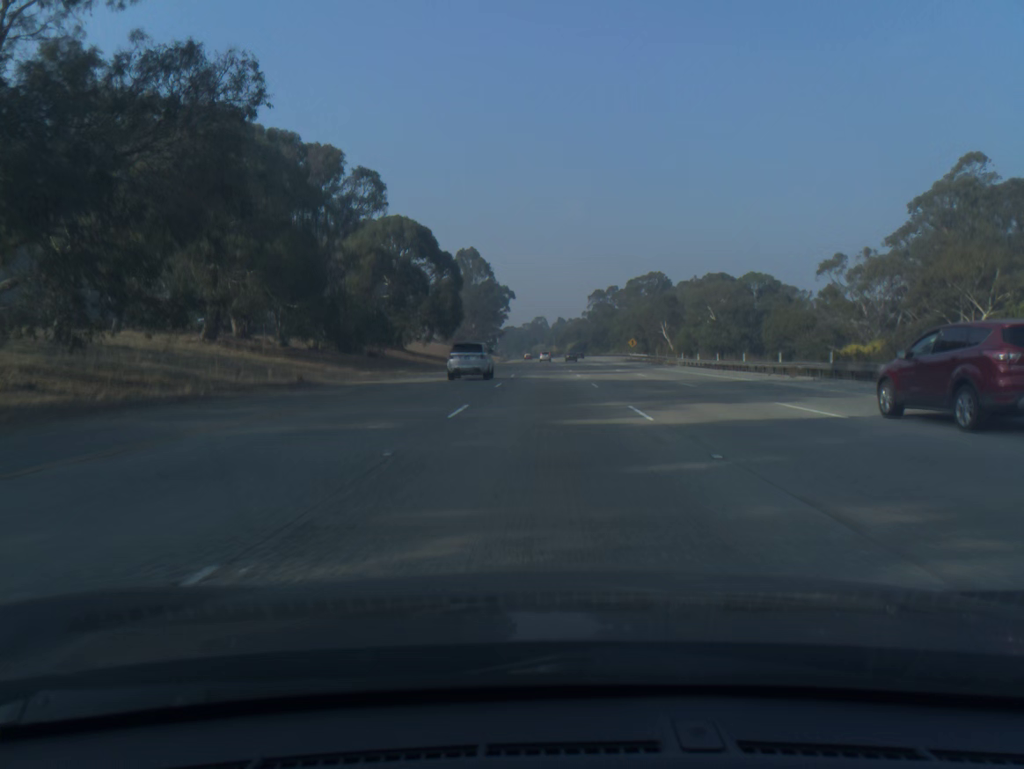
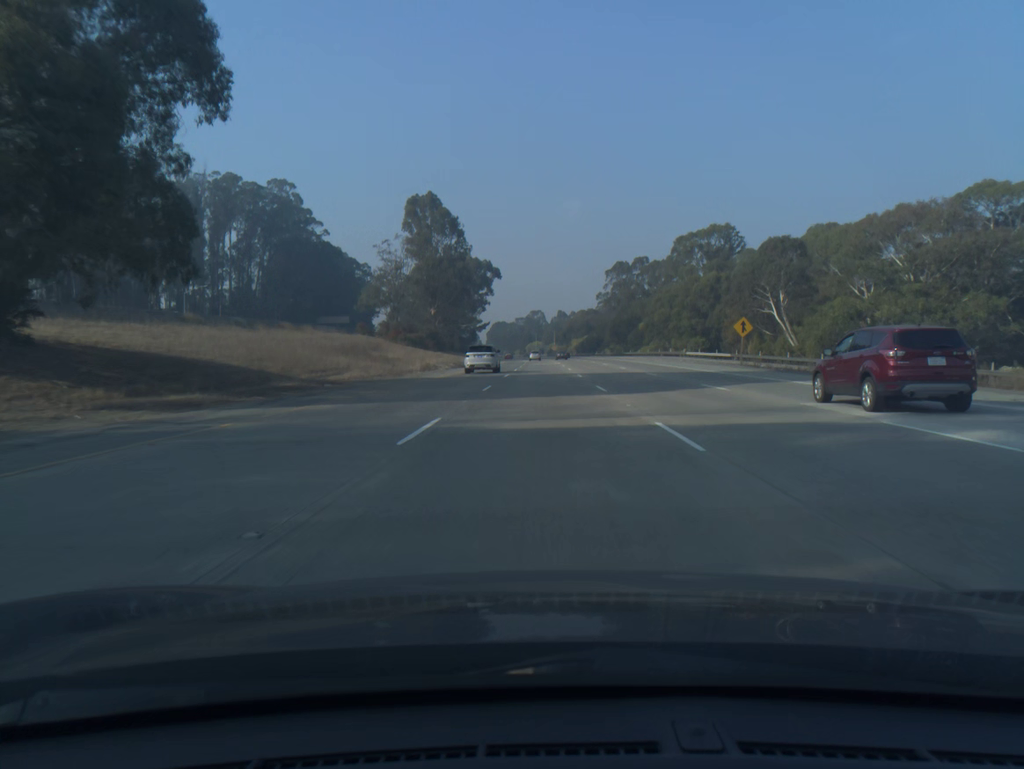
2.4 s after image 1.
(+0.1, +78.4) m; 0°
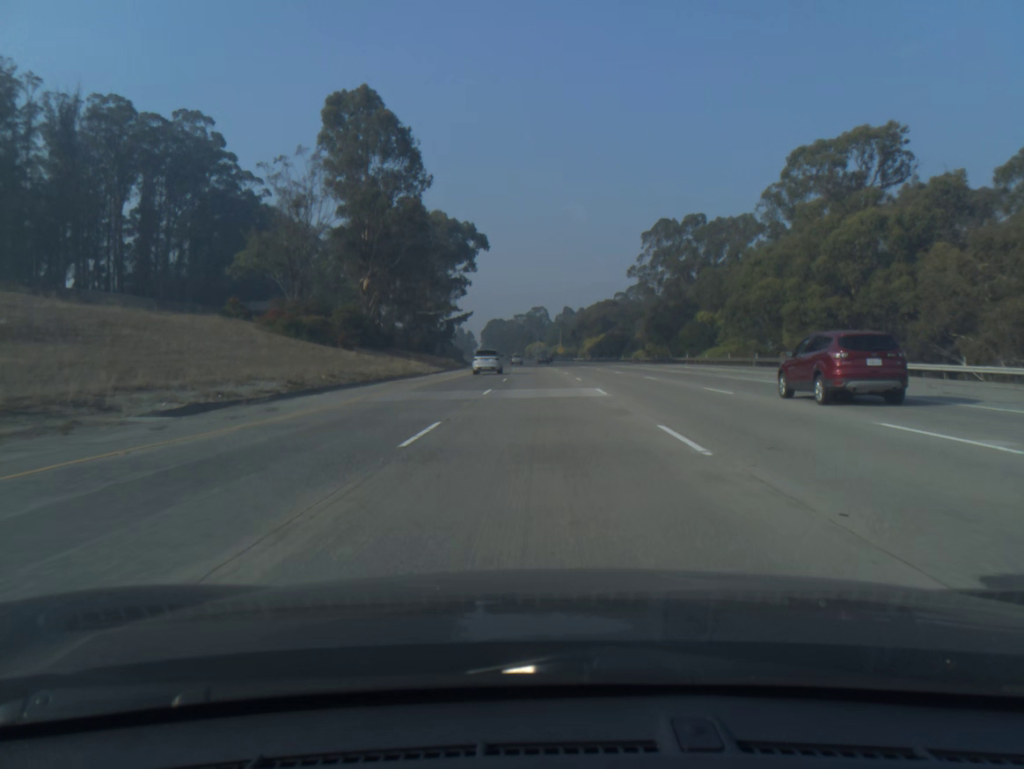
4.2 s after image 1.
(-0.1, +58.7) m; 0°
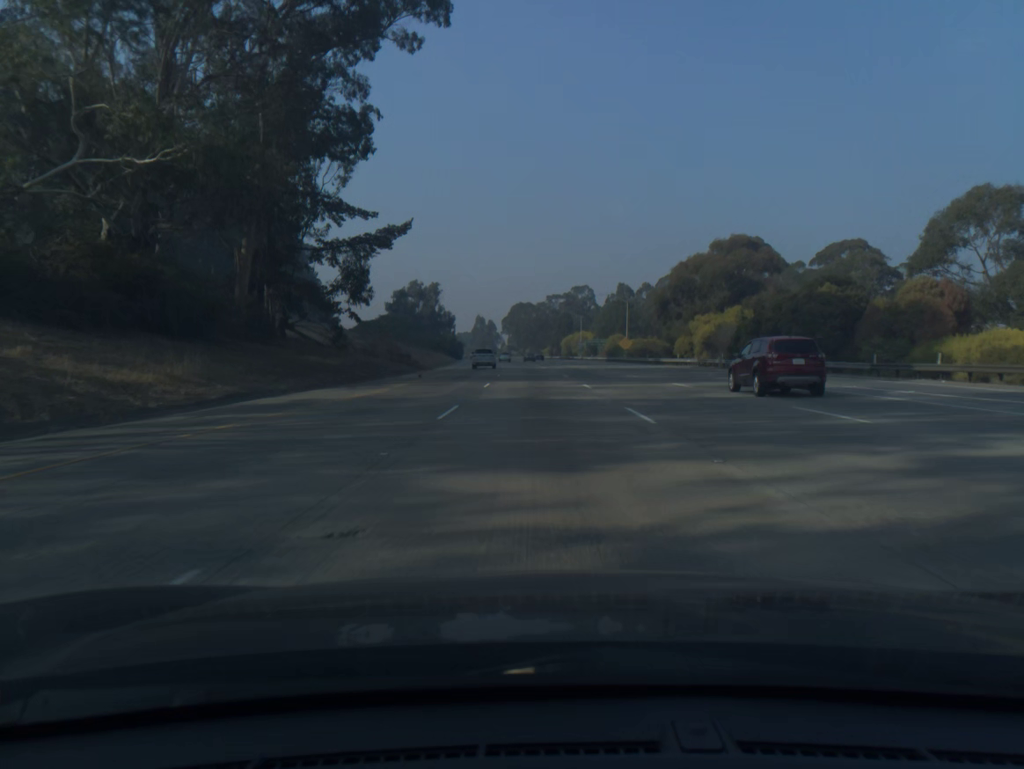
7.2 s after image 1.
(-1.7, +98.1) m; -3°
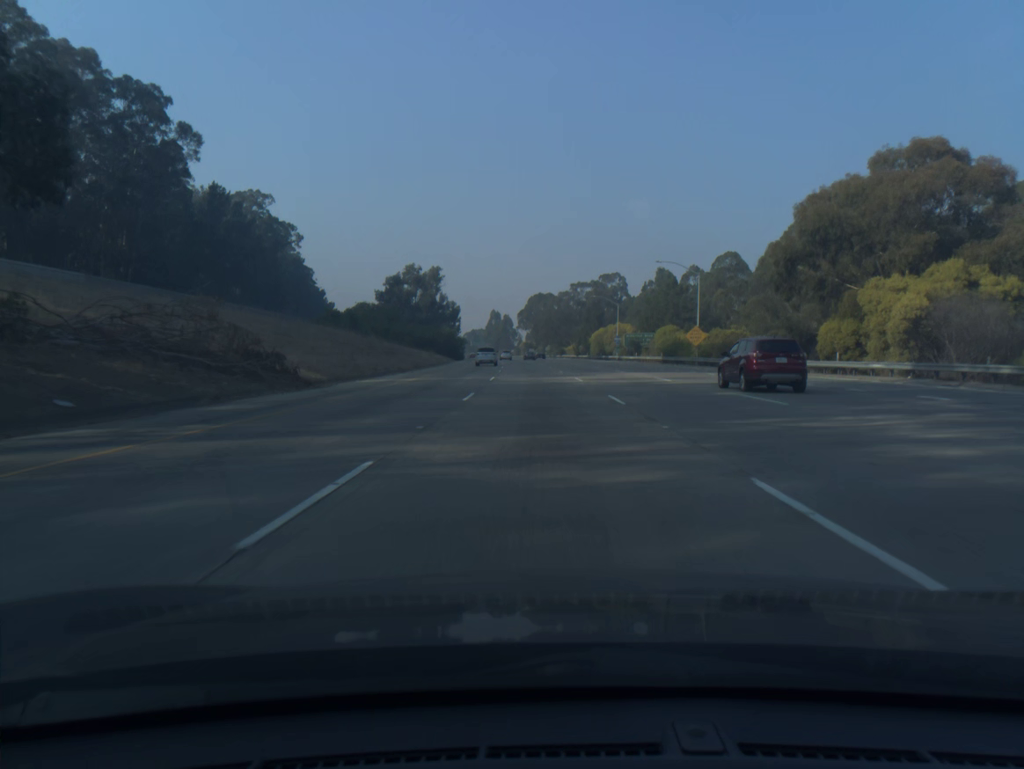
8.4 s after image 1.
(-0.5, +39.3) m; -2°
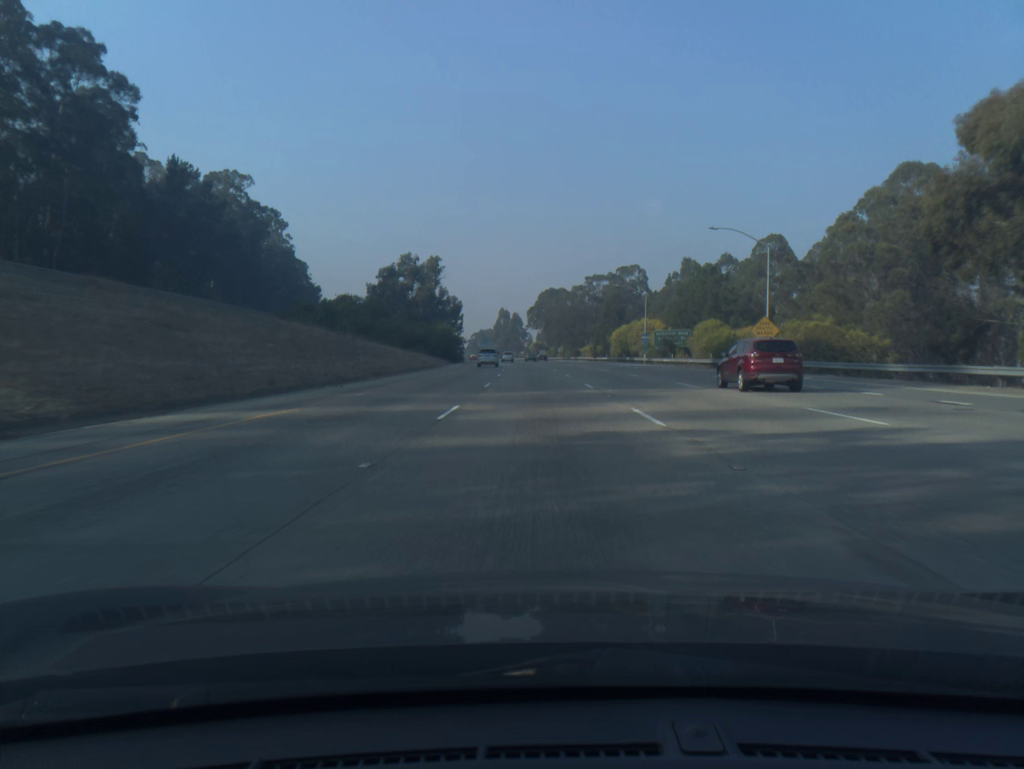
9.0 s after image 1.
(-0.1, +19.7) m; -1°
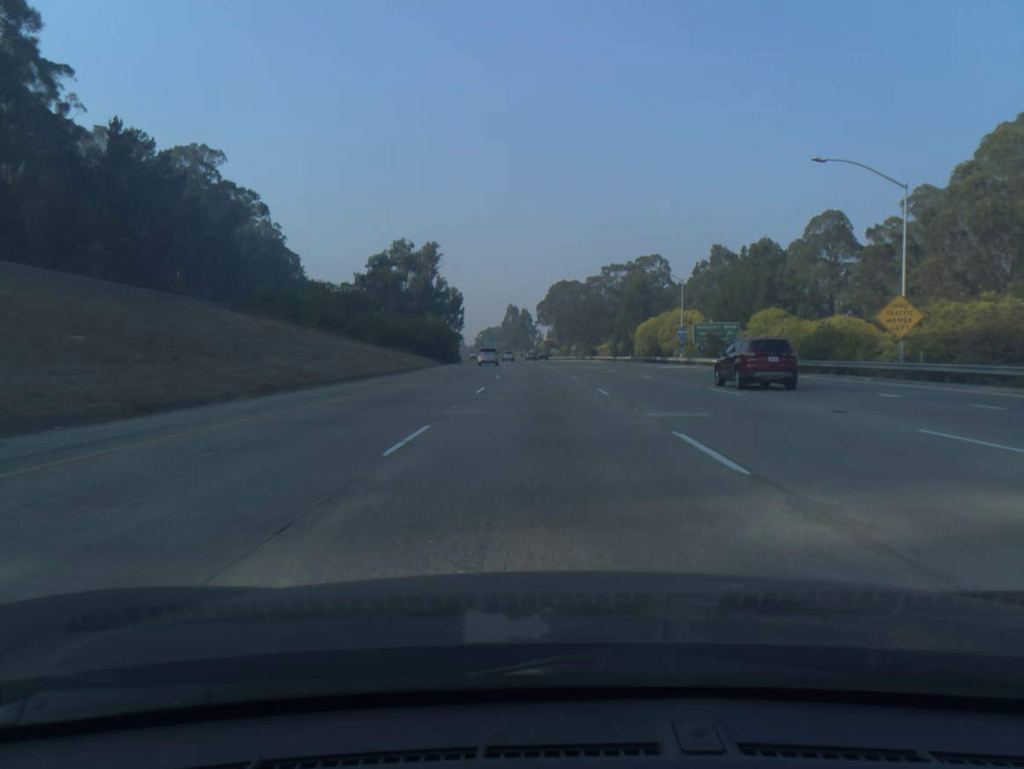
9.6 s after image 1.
(-0.1, +19.7) m; -1°
